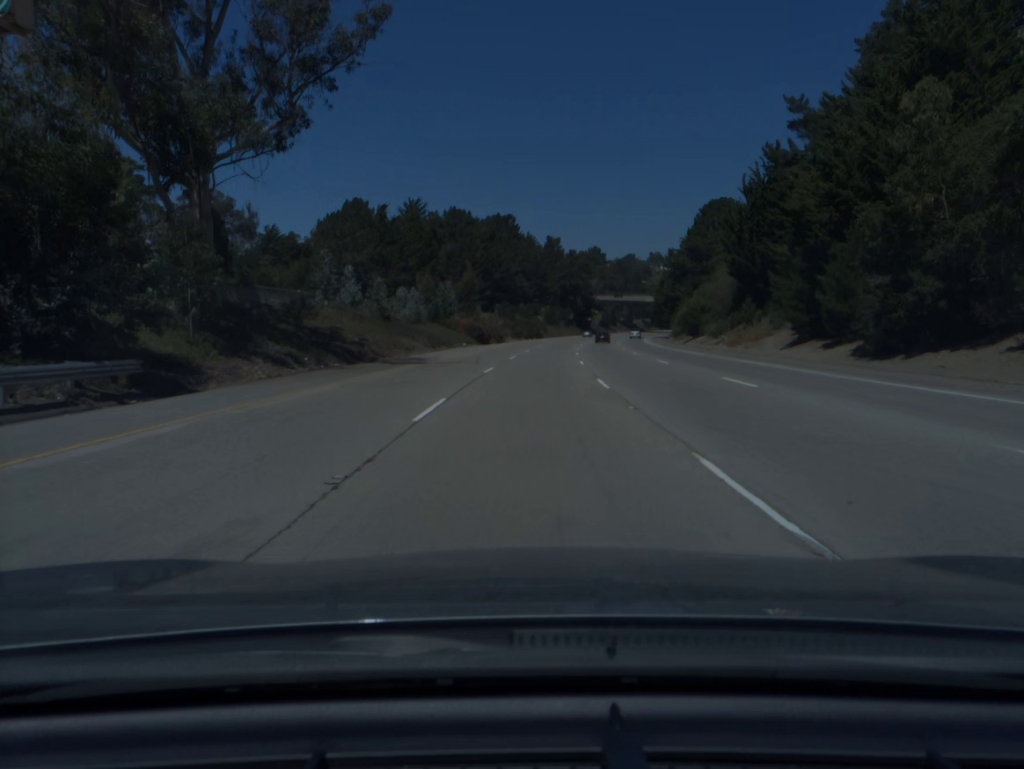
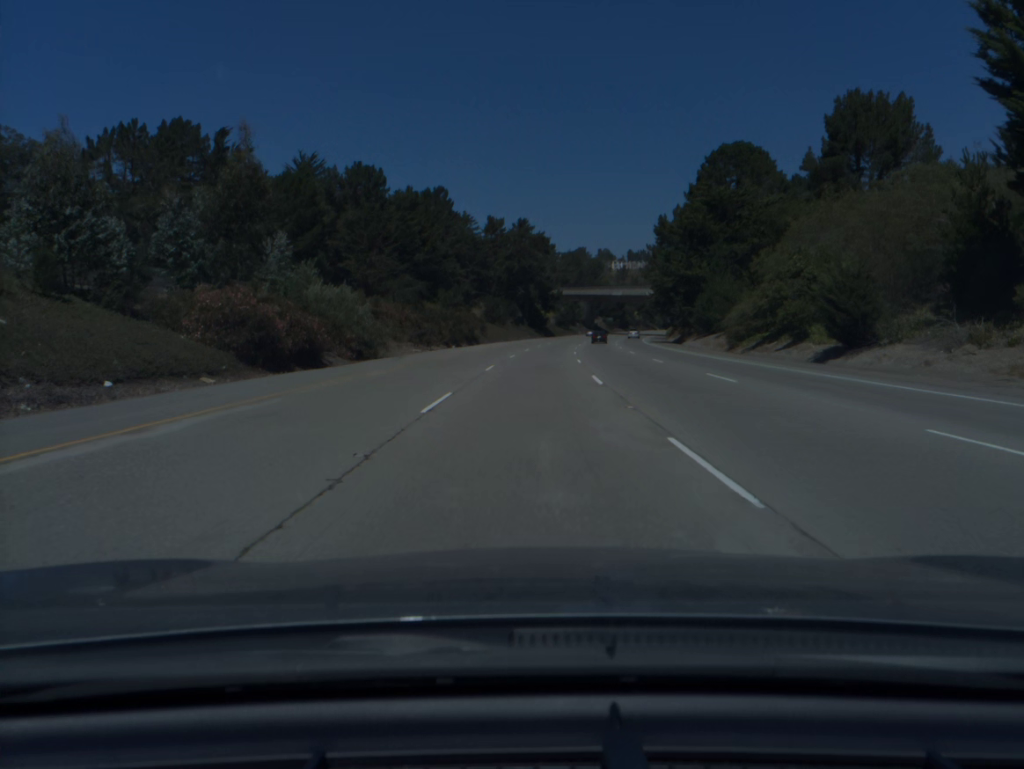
(+2.0, +56.9) m; +4°
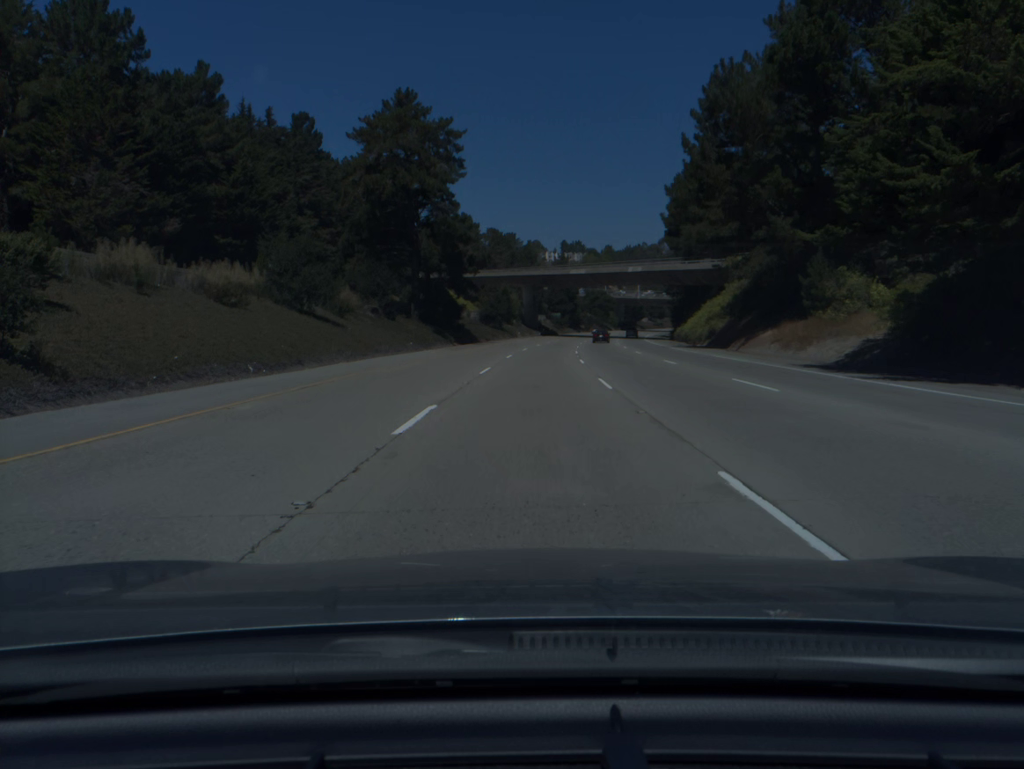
(+3.4, +75.5) m; +5°
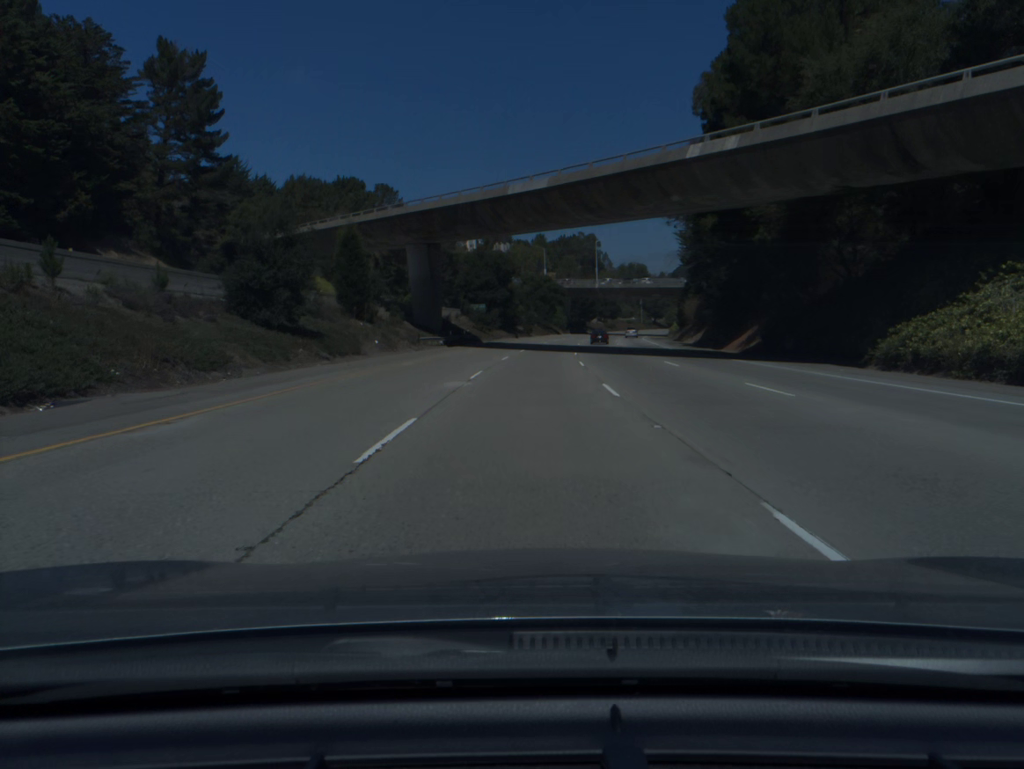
(+3.4, +75.1) m; +5°
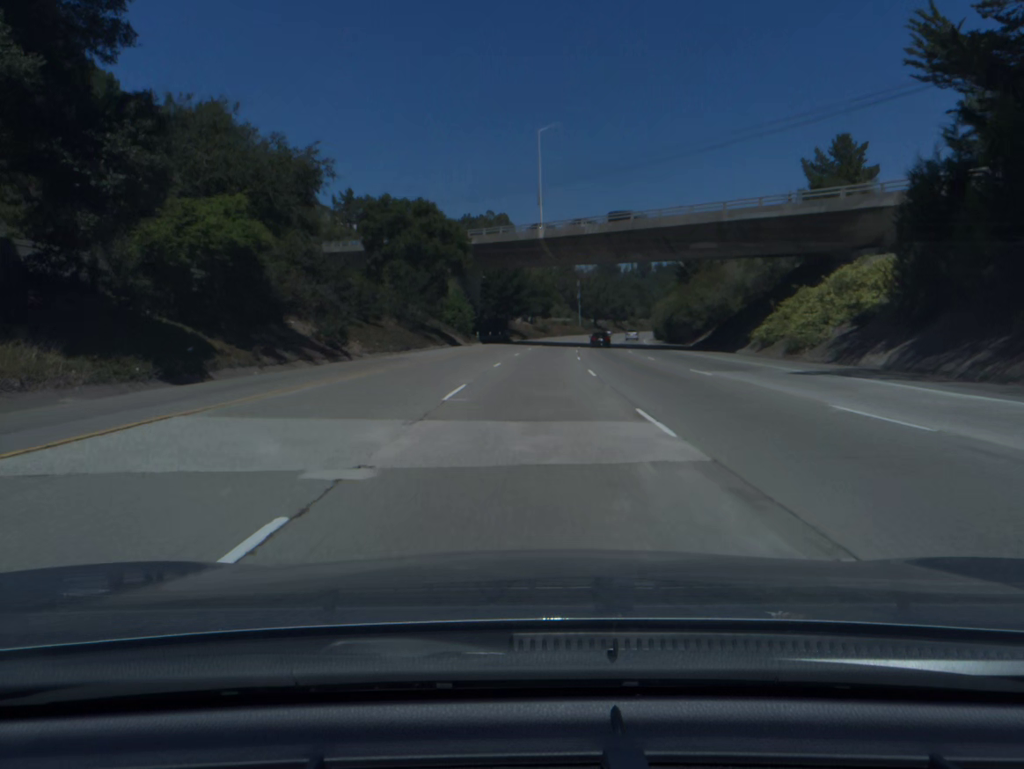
(+5.0, +93.7) m; +6°
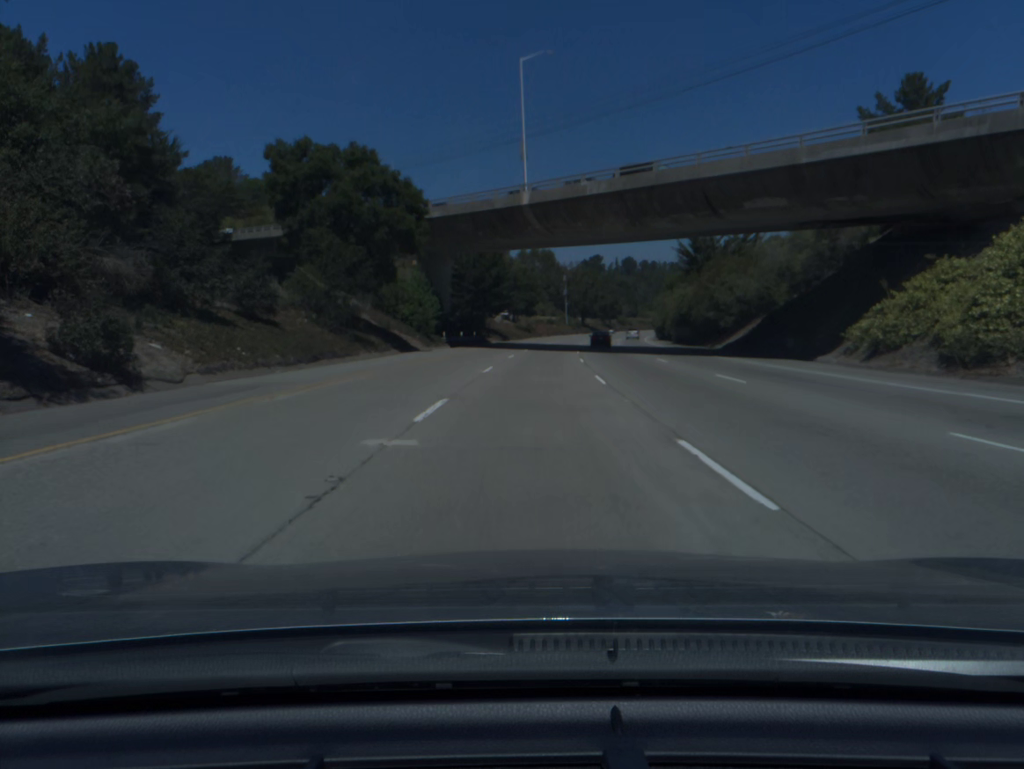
(+0.2, +18.9) m; +1°
